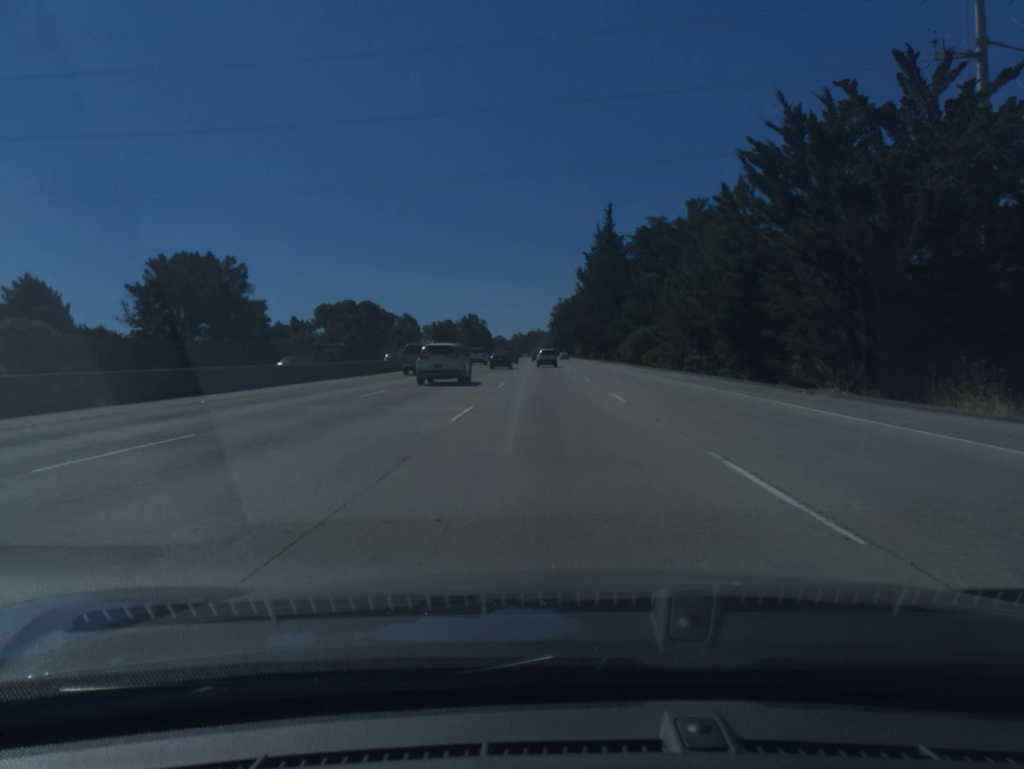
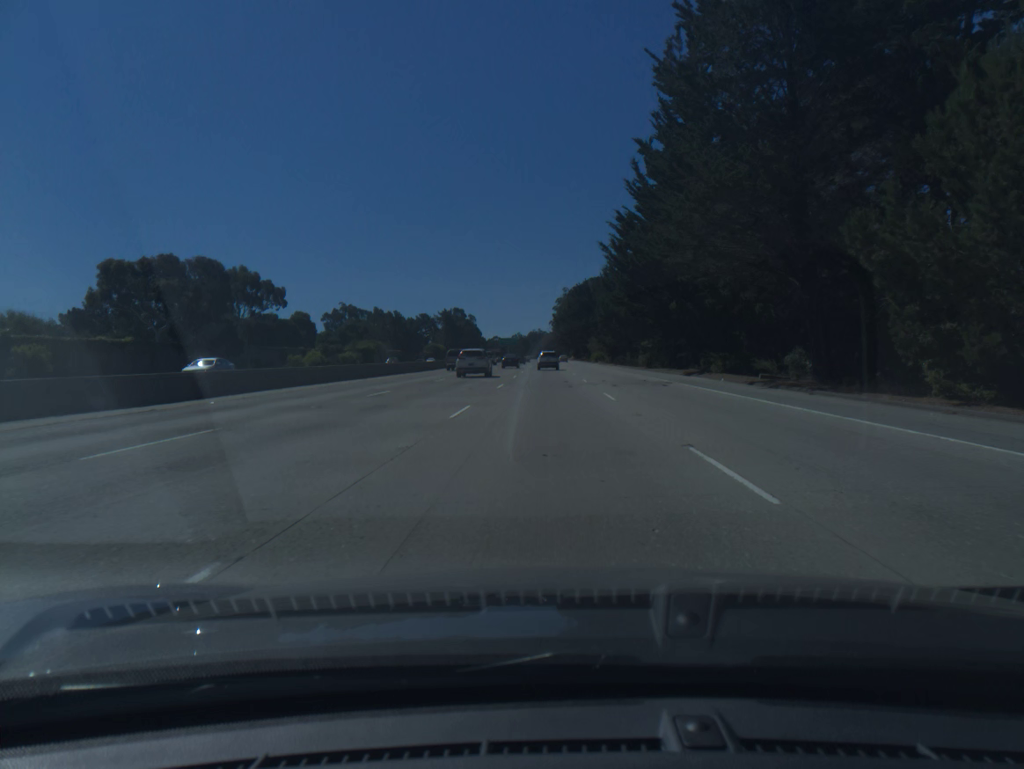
(+0.1, +86.4) m; 0°
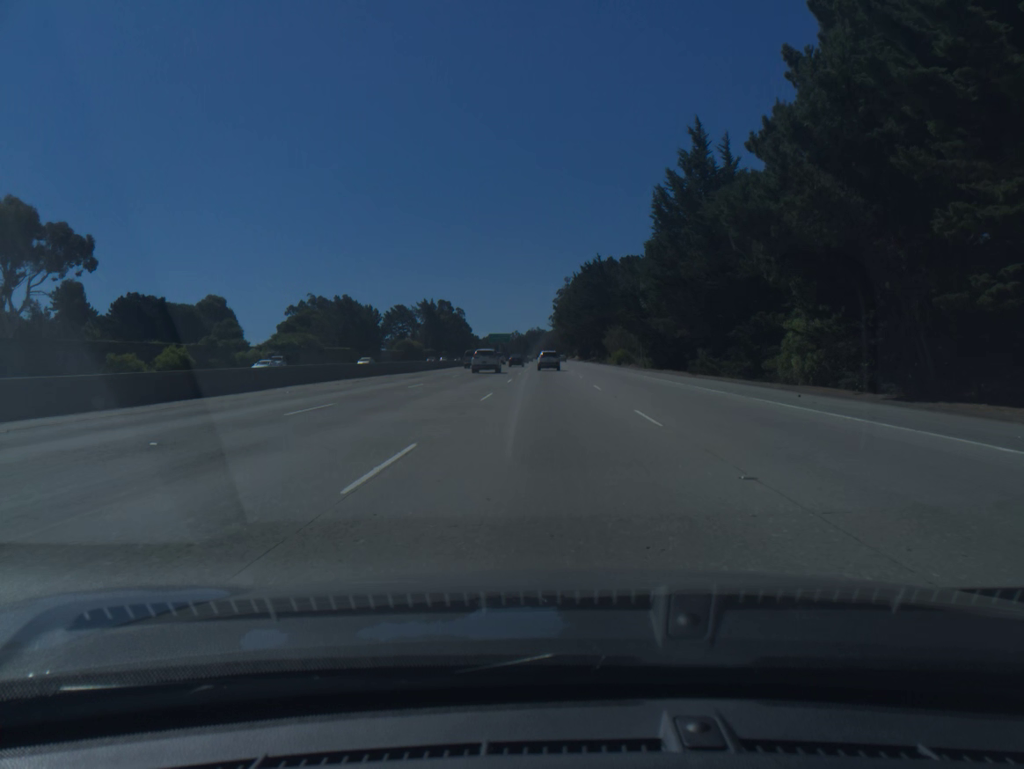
(0.0, +51.9) m; 0°
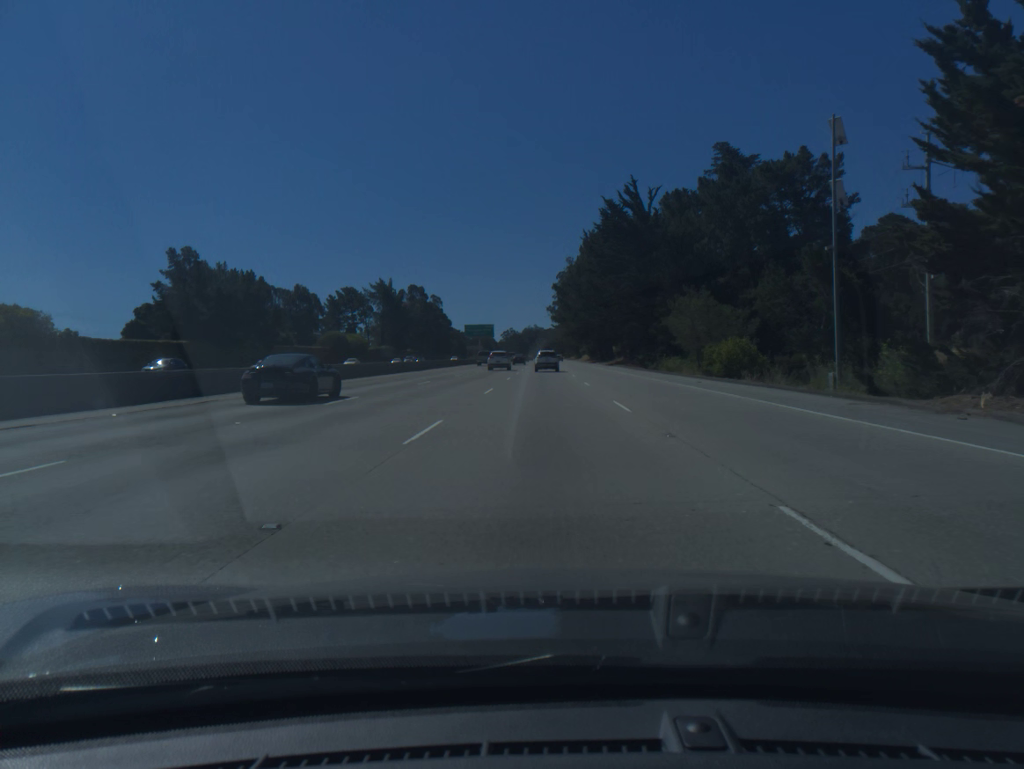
(+0.2, +69.3) m; 0°
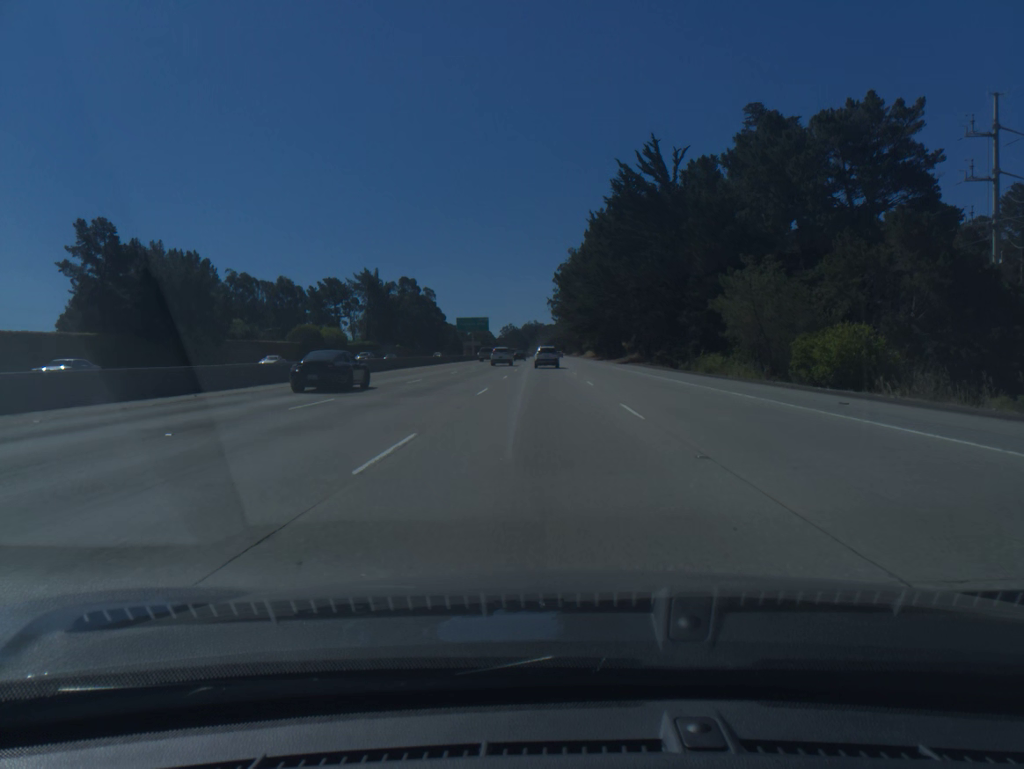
(0.0, +17.2) m; 0°
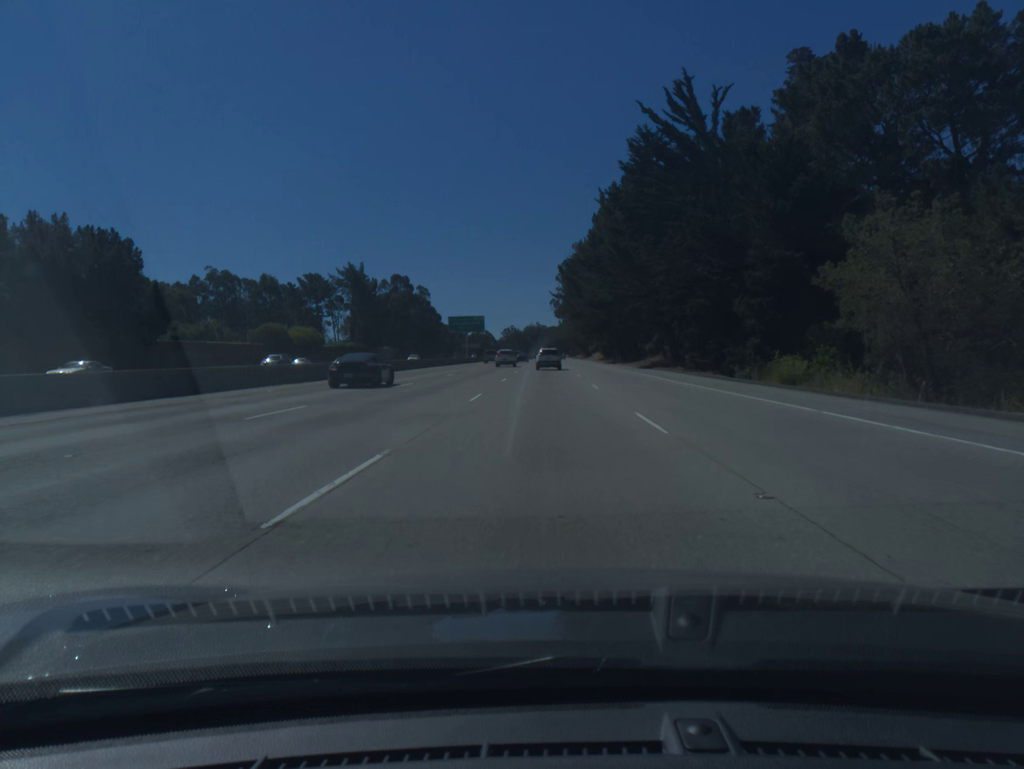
(0.0, +17.1) m; 0°
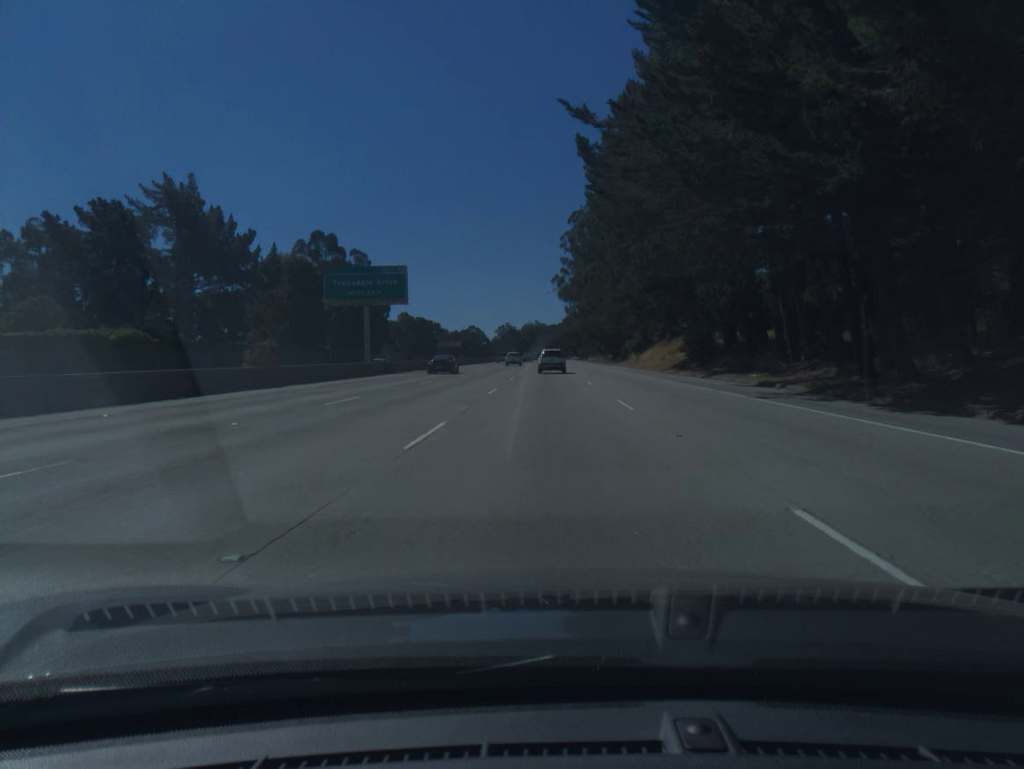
(-0.2, +82.9) m; 0°
